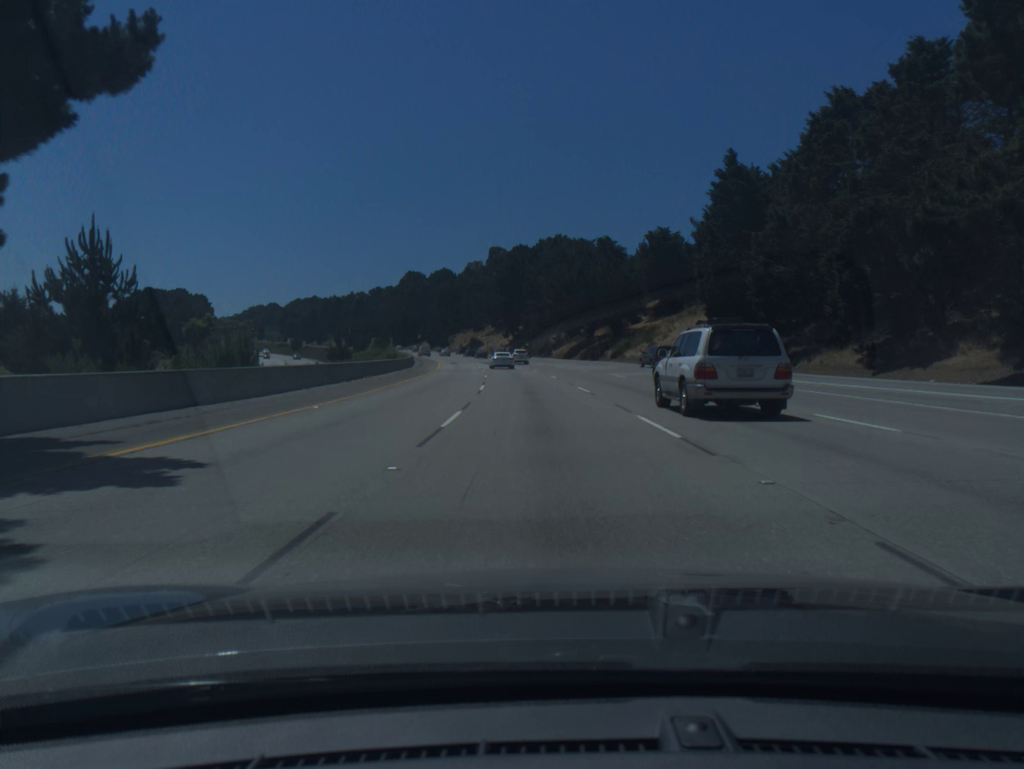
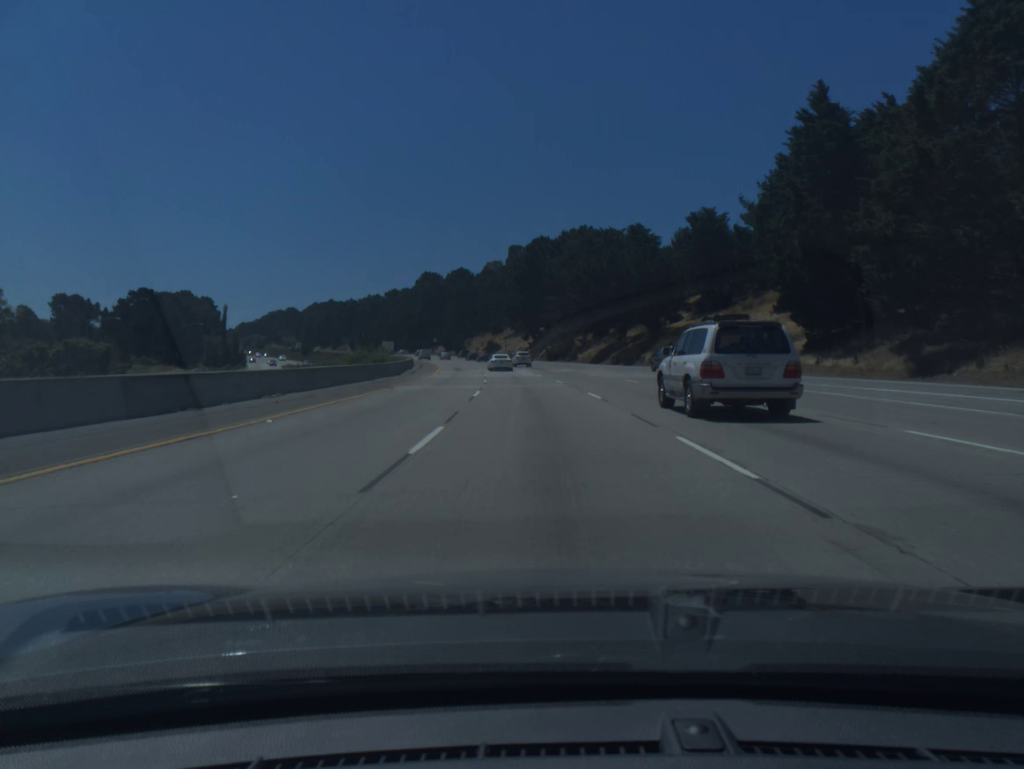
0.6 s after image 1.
(-0.3, +18.5) m; -2°
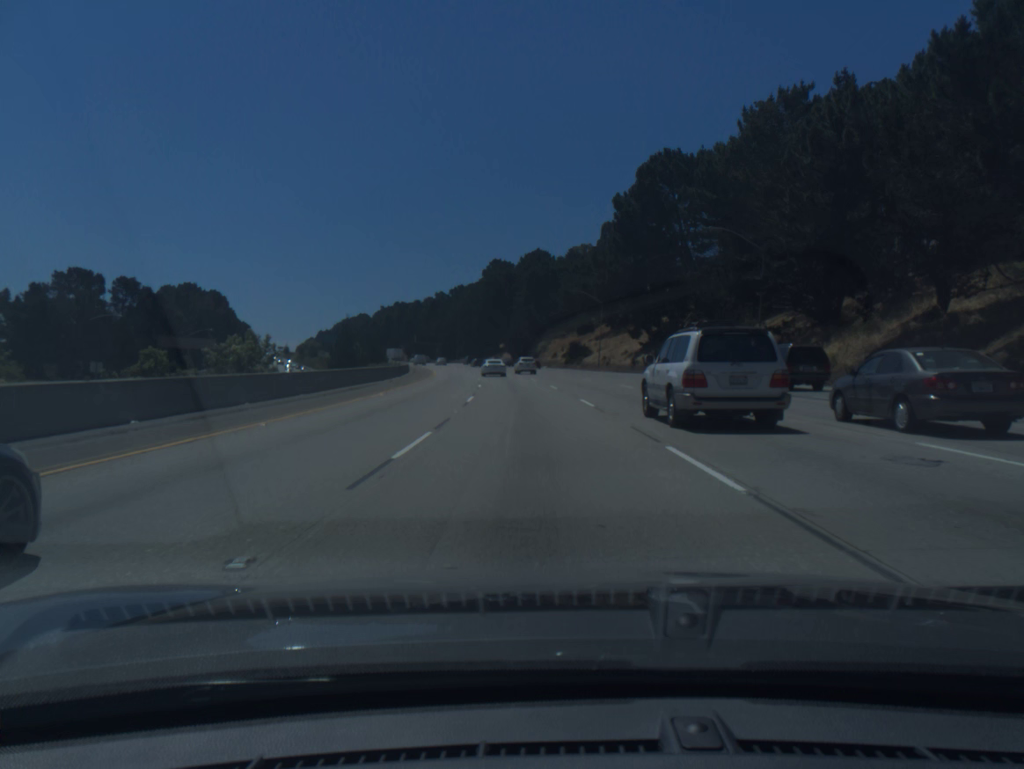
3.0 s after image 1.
(-4.1, +73.0) m; -6°
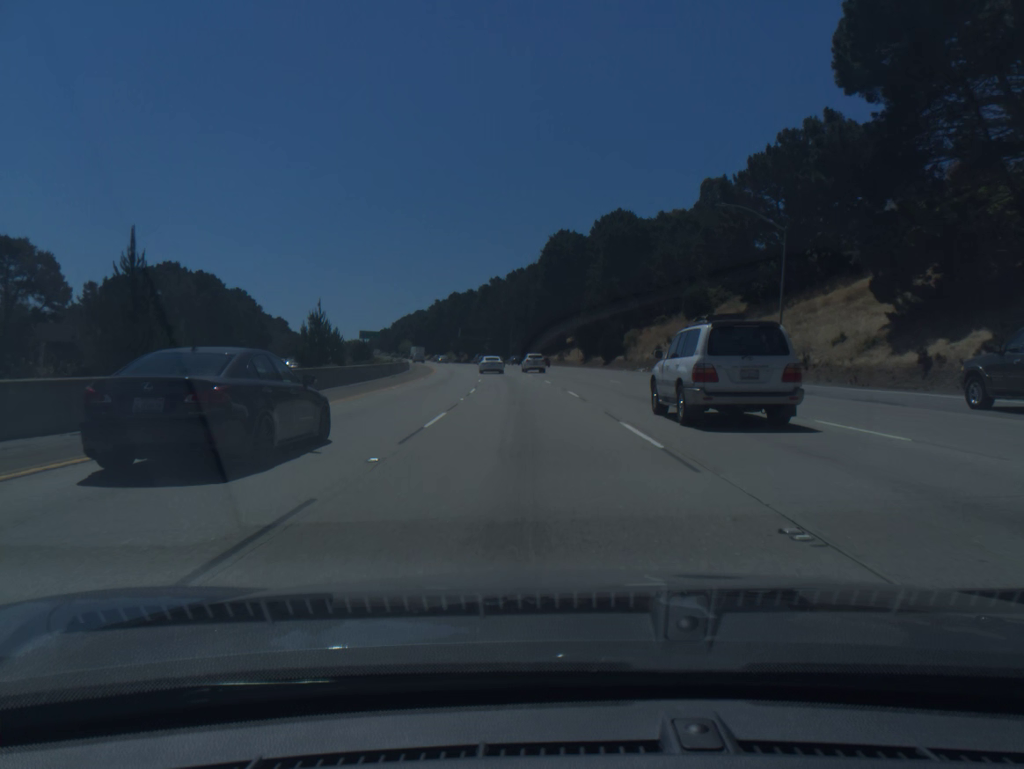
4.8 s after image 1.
(-2.4, +54.4) m; -5°
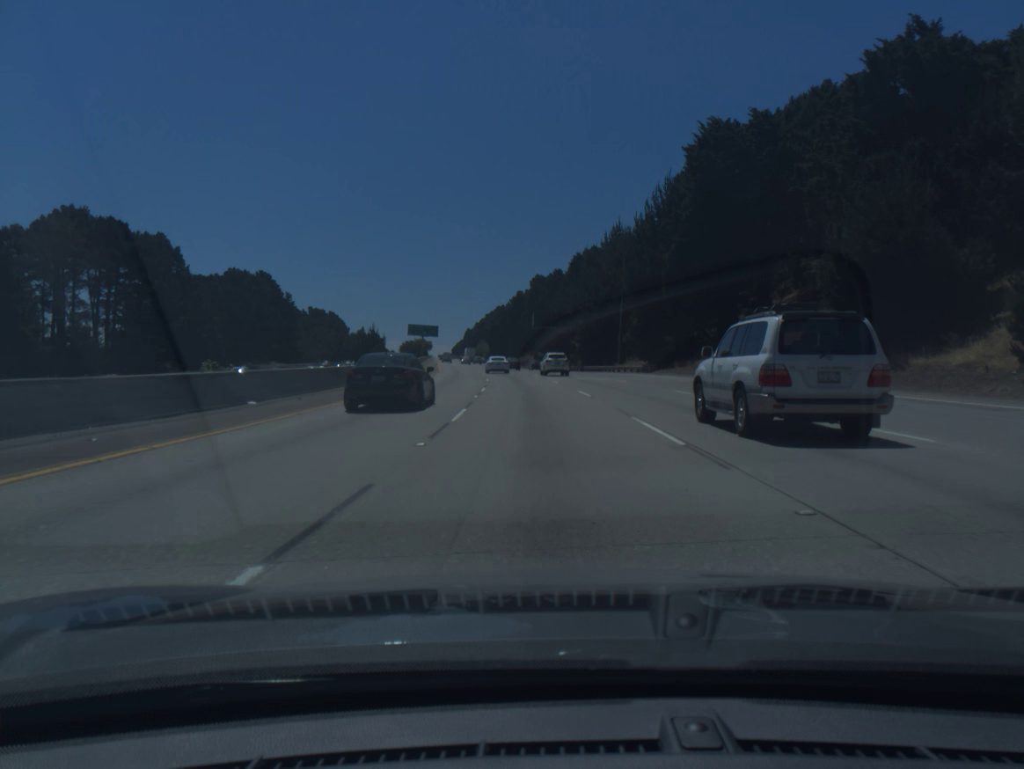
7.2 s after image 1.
(-4.5, +72.0) m; -7°
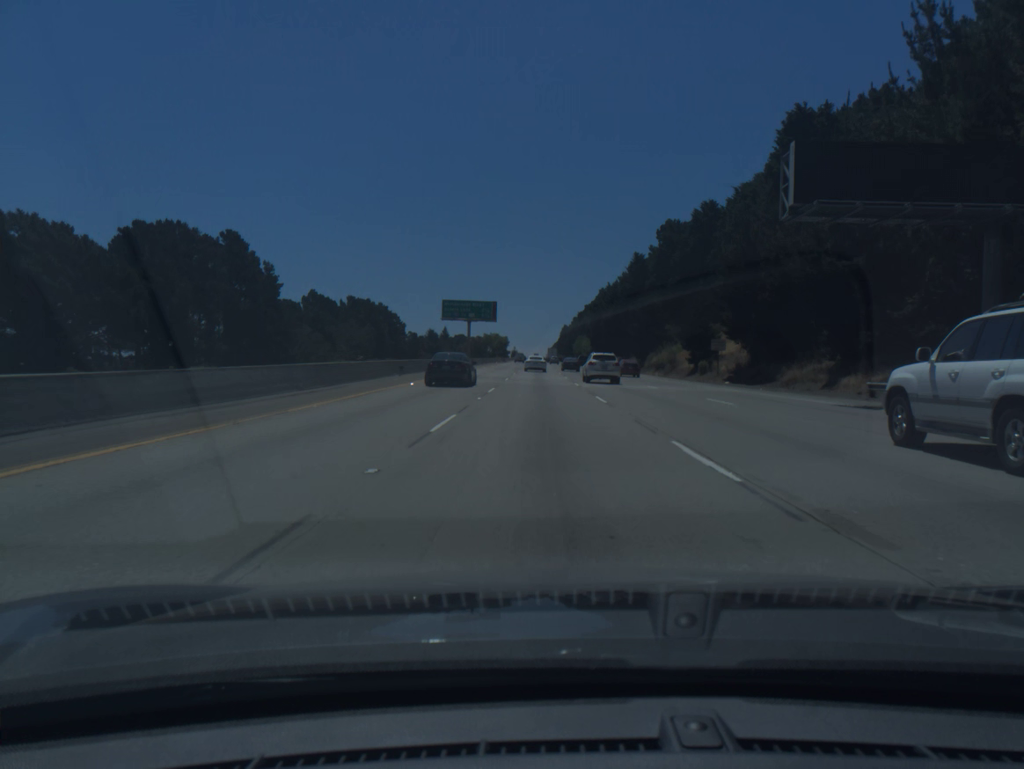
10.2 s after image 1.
(-5.9, +90.0) m; -7°
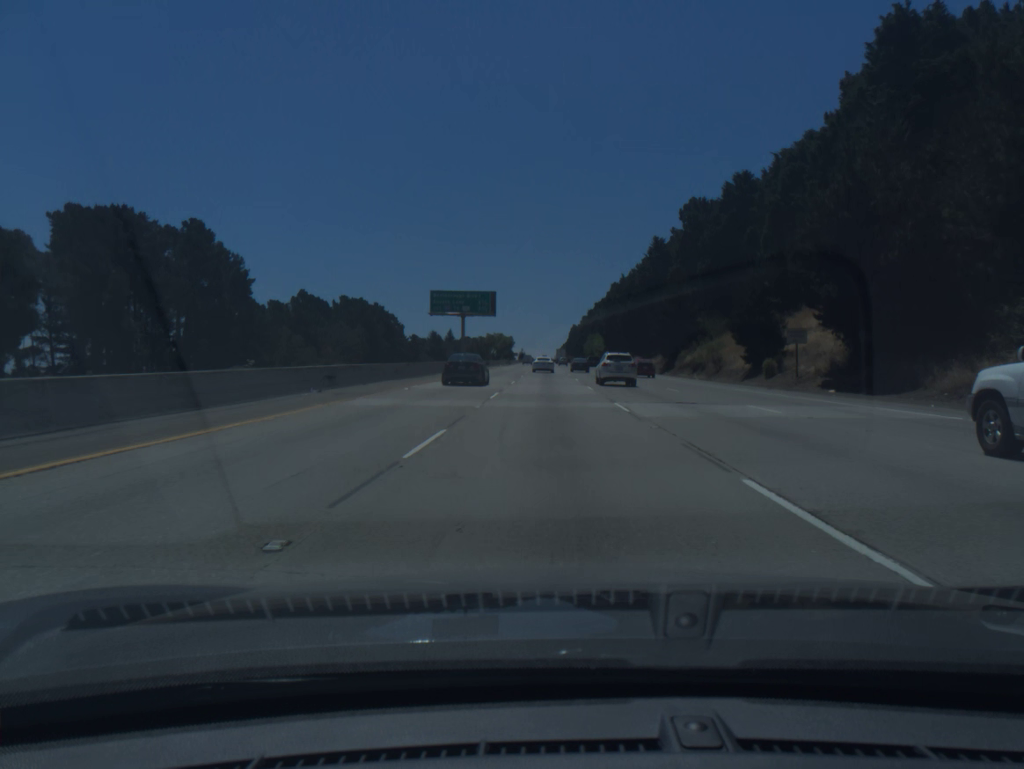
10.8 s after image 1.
(-0.1, +18.1) m; -1°
